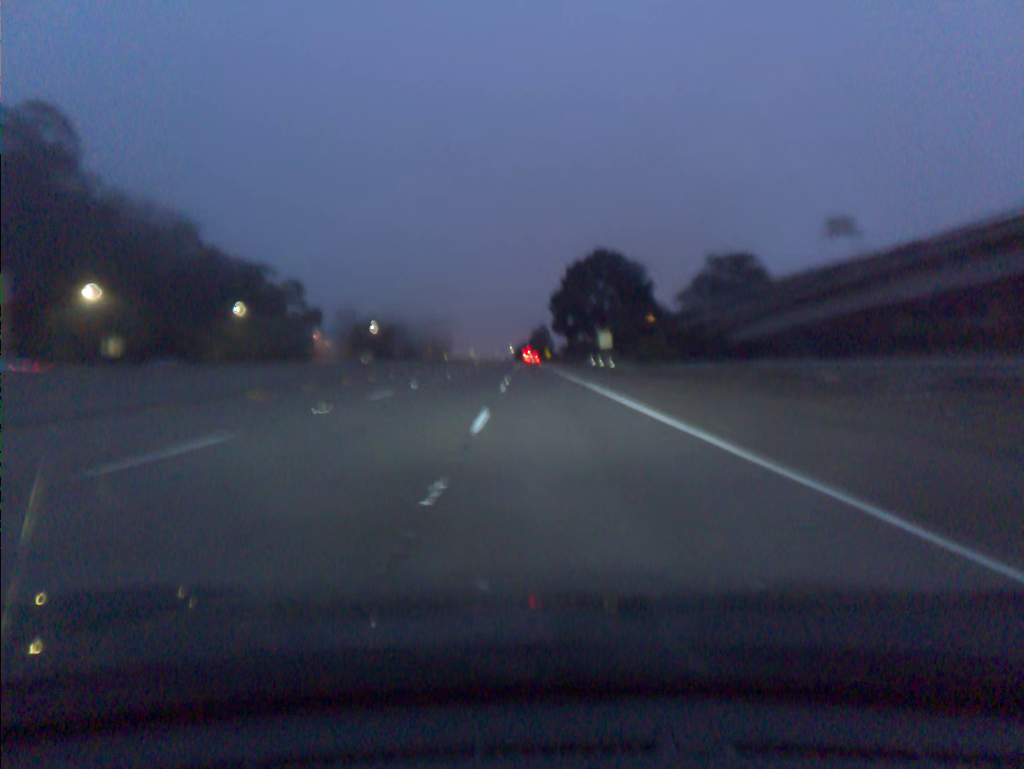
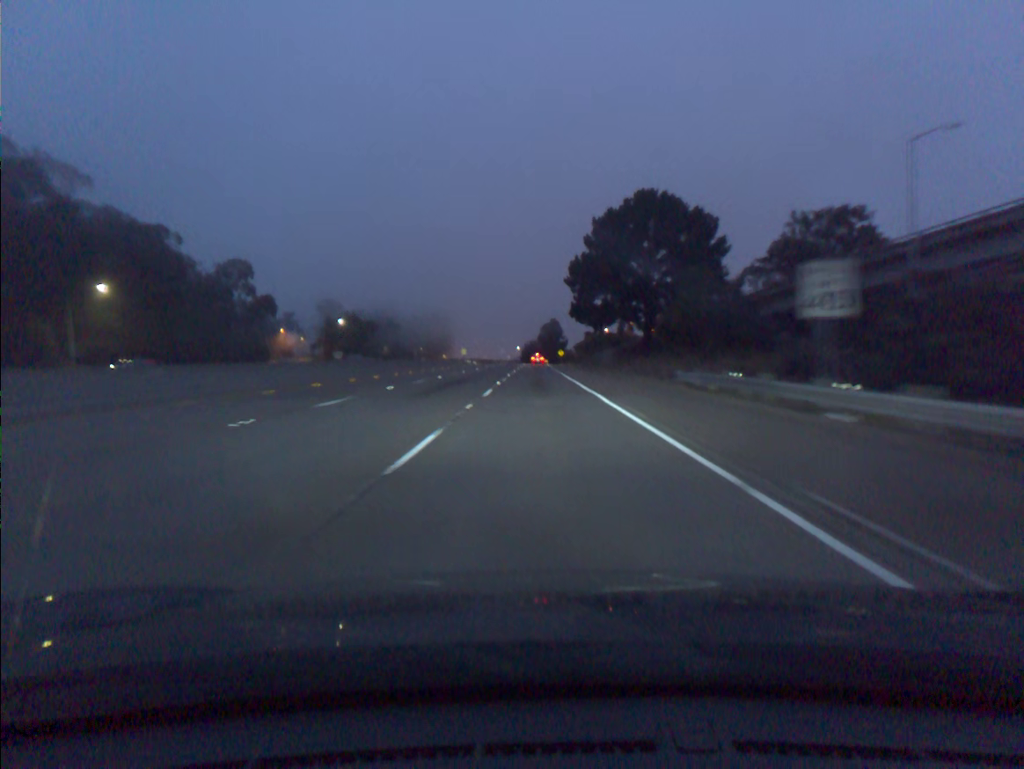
(-0.3, +47.5) m; -1°
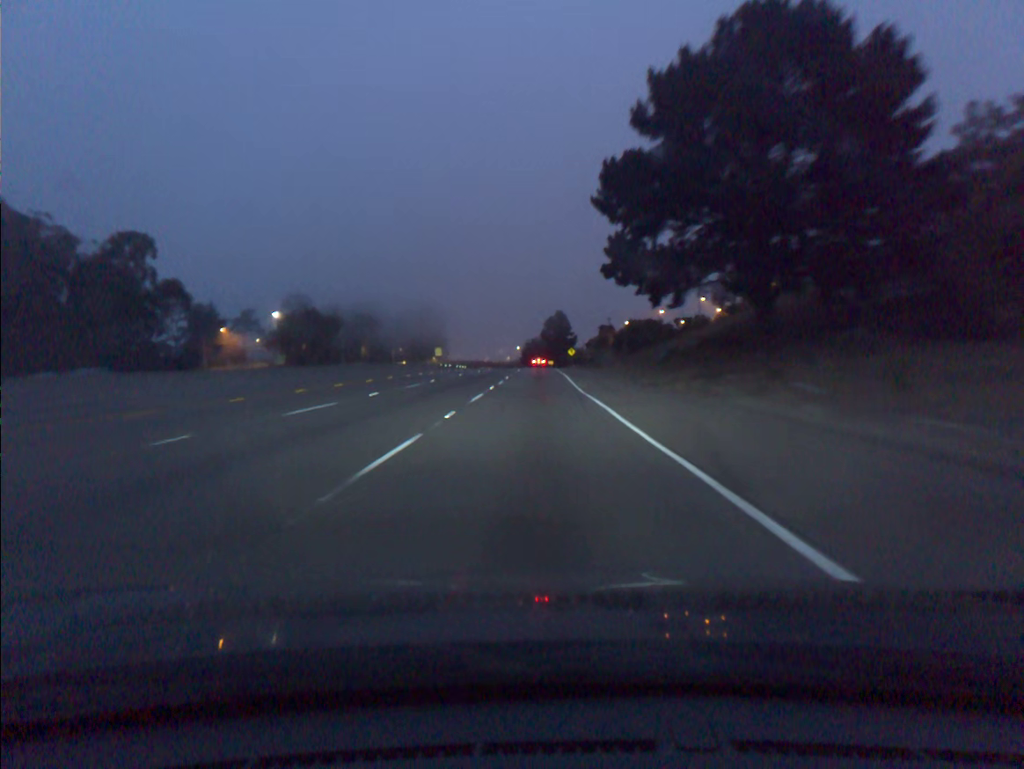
(0.0, +45.9) m; 0°
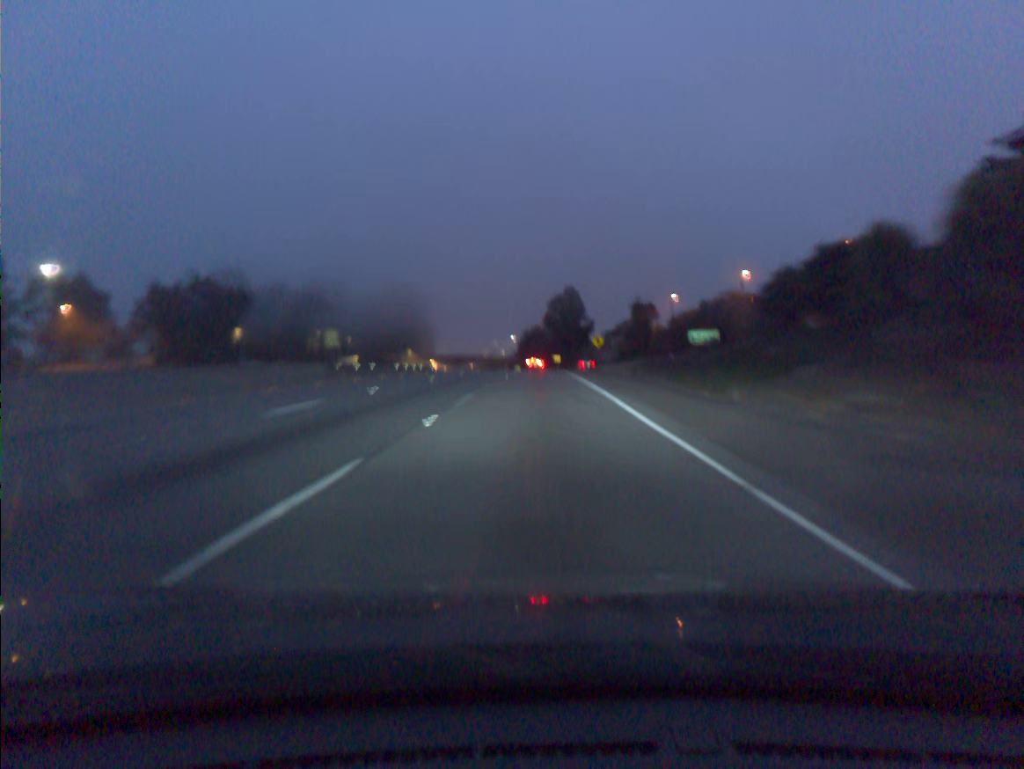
(-0.2, +61.1) m; 0°
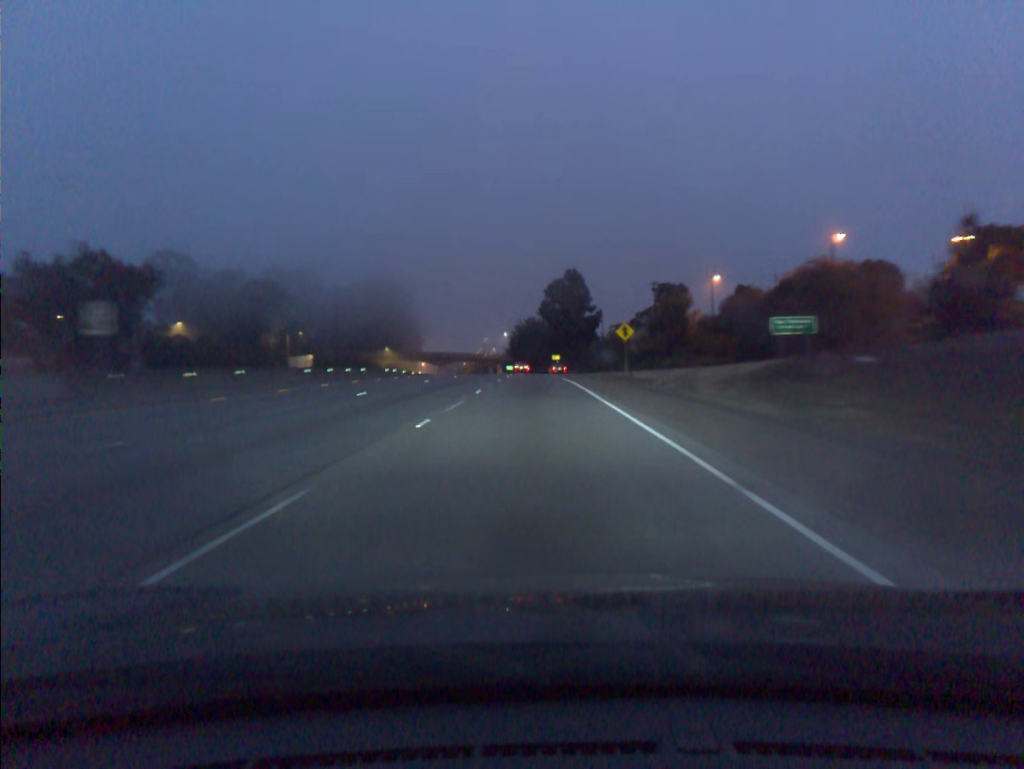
(0.0, +30.0) m; 0°
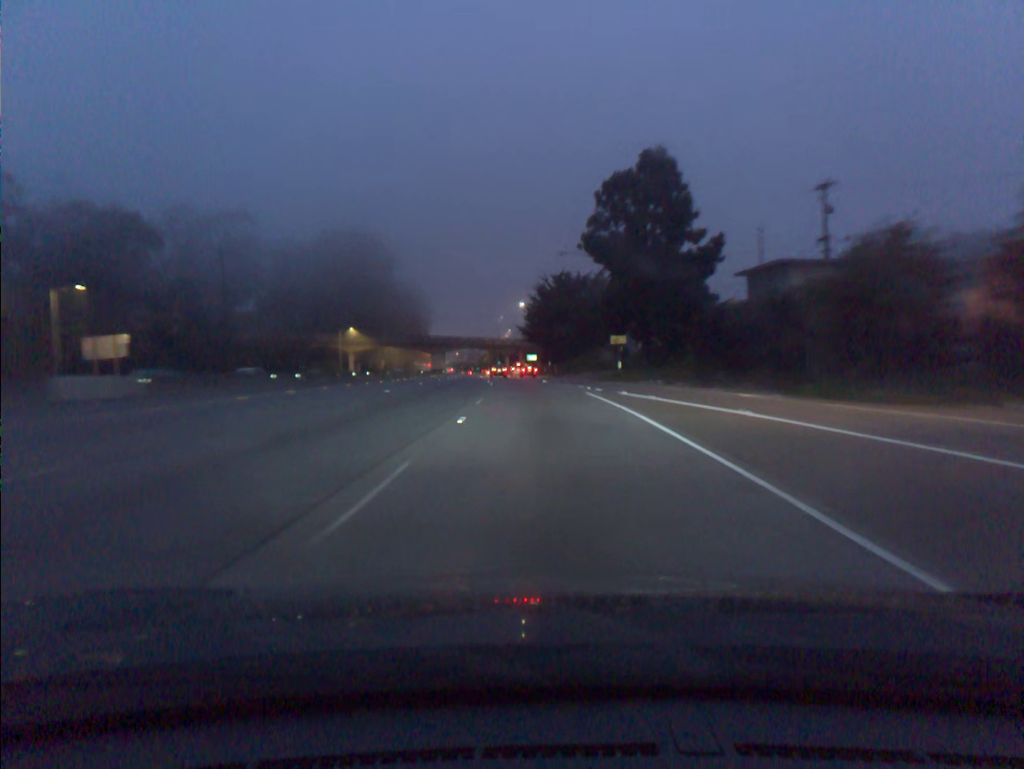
(-1.1, +70.7) m; -2°
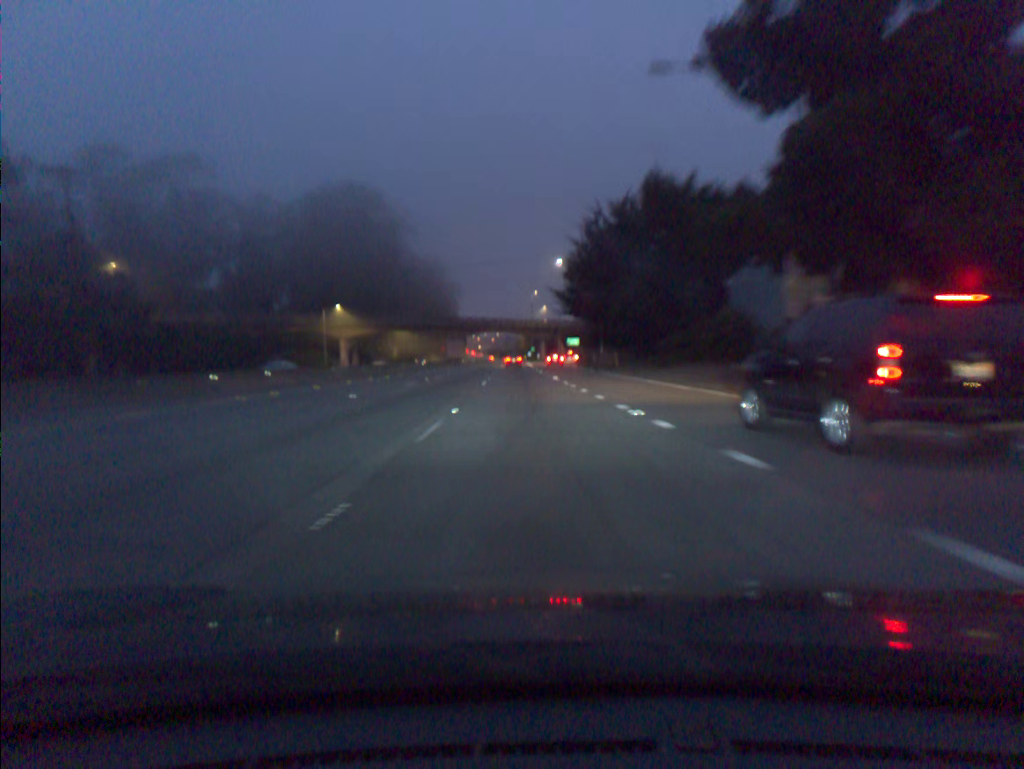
(-0.8, +38.1) m; -3°
